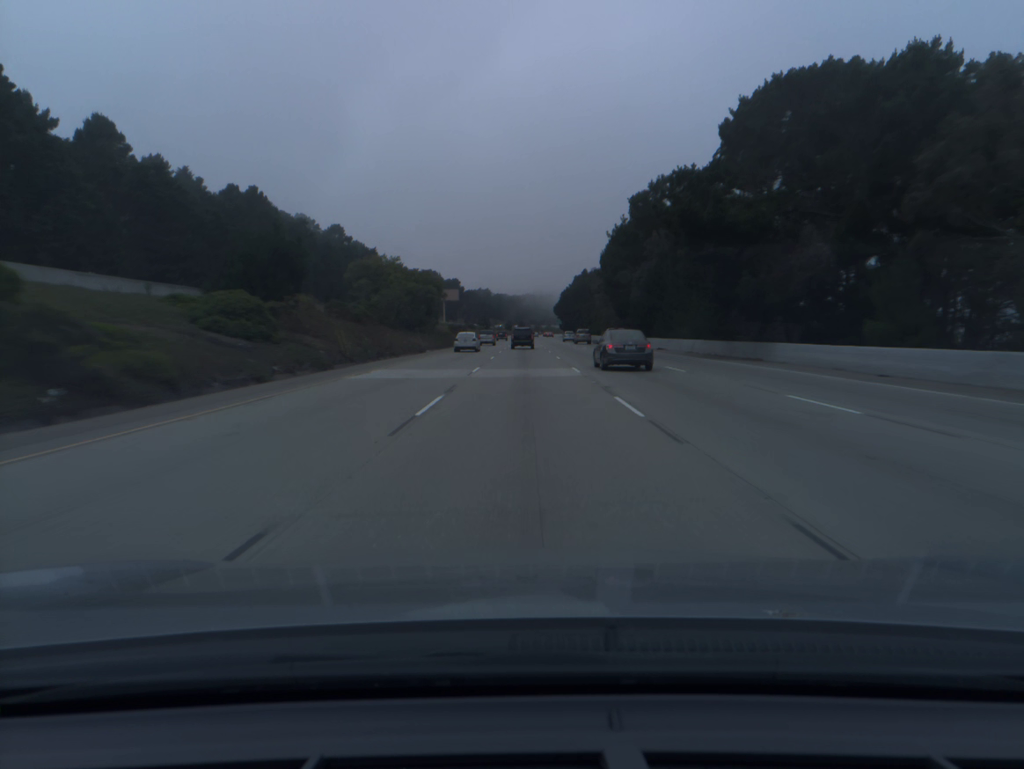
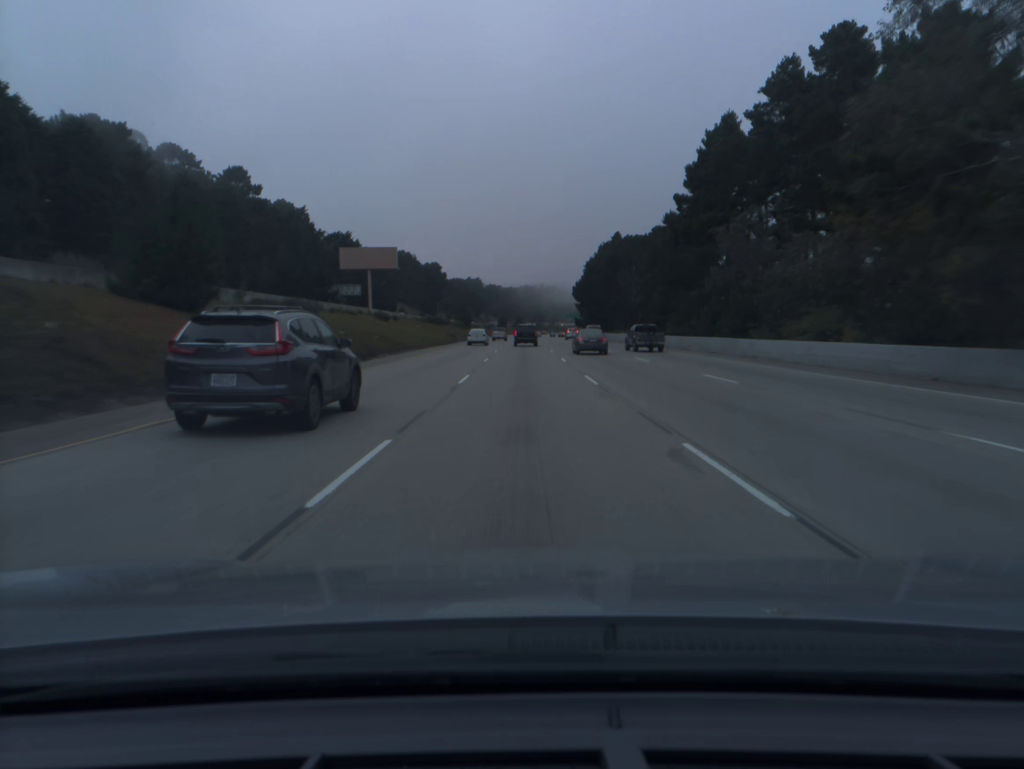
(+0.1, +94.6) m; 0°
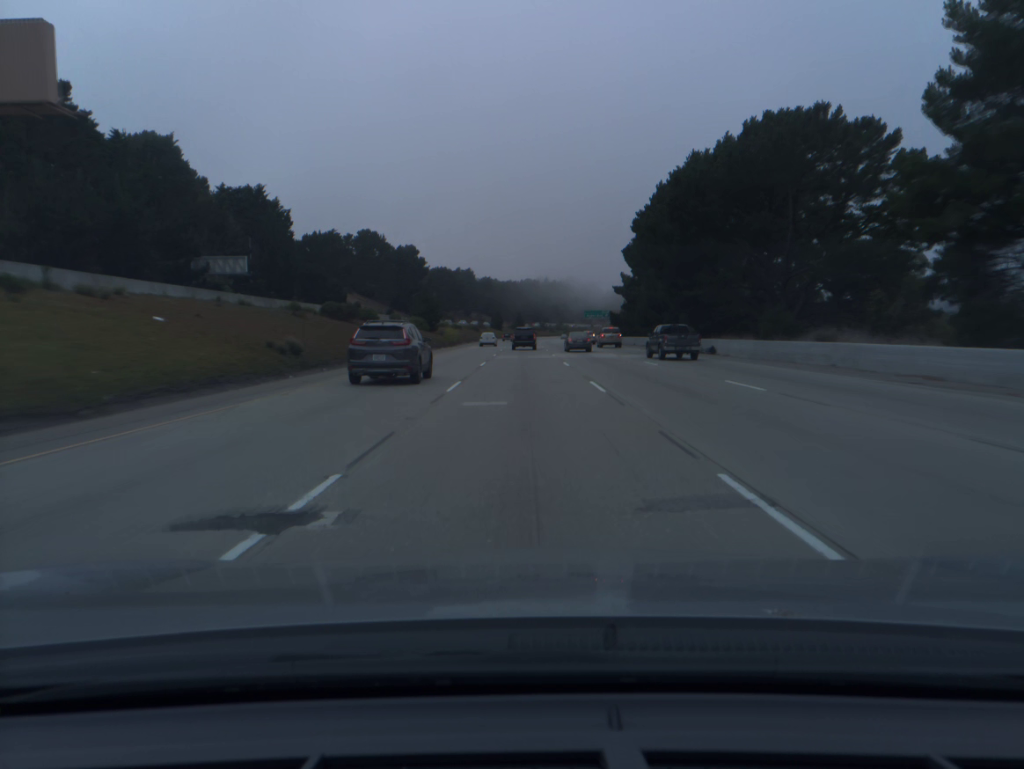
(0.0, +75.3) m; 0°
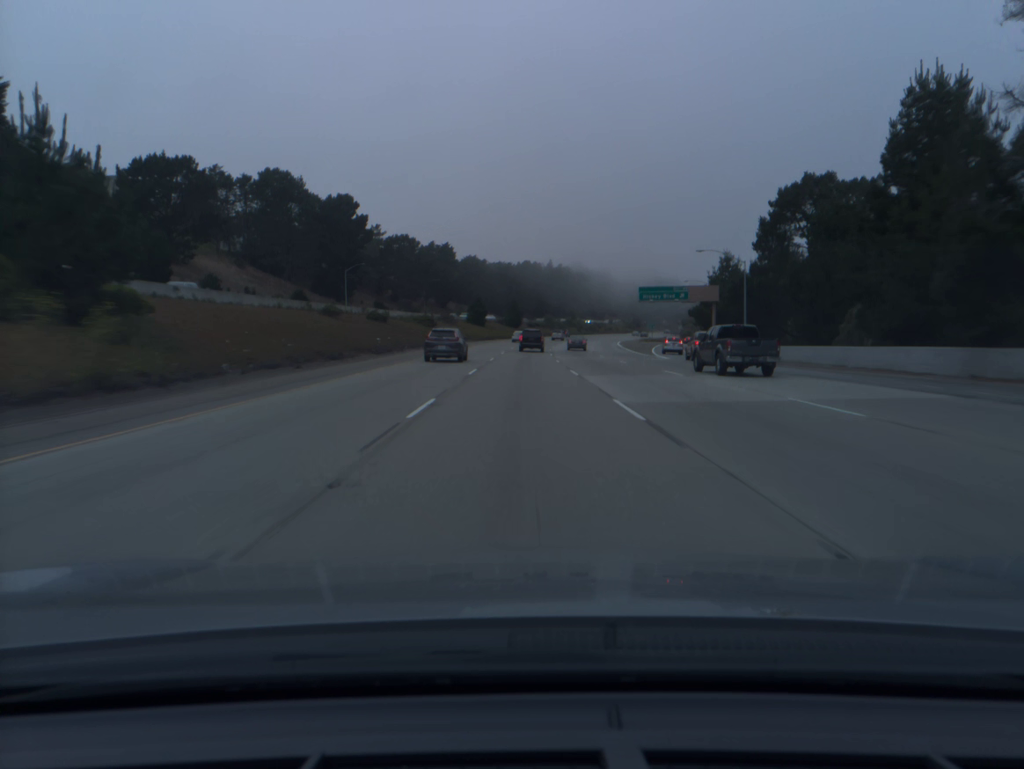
(0.0, +93.3) m; 0°
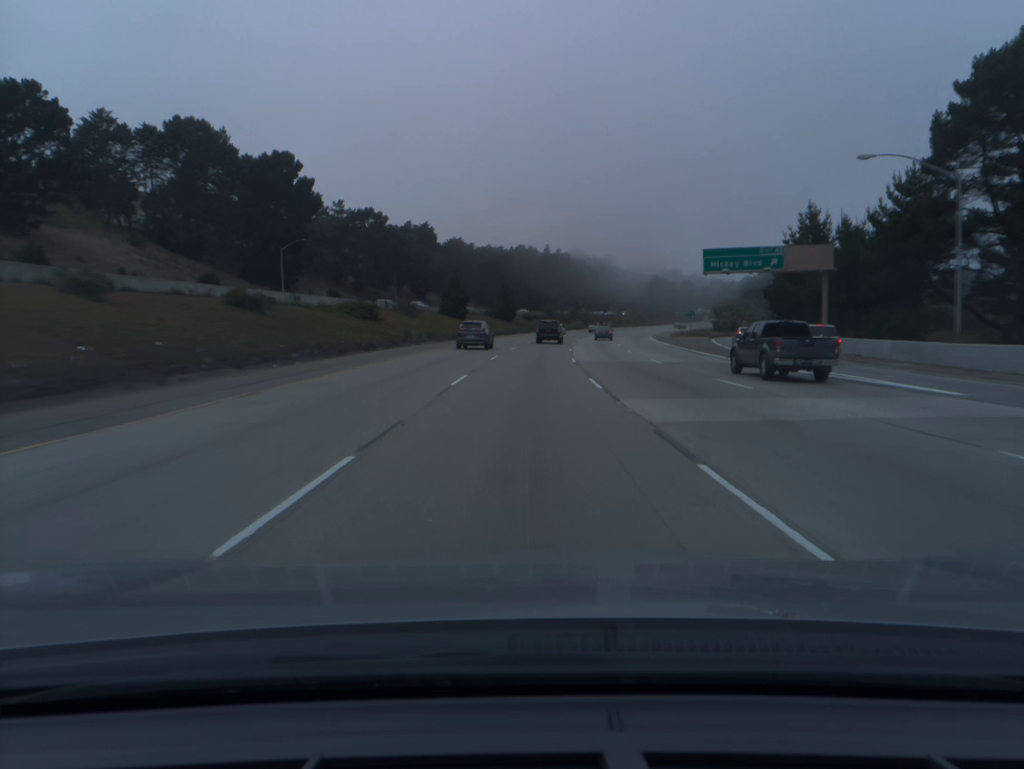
(+0.1, +37.2) m; 0°
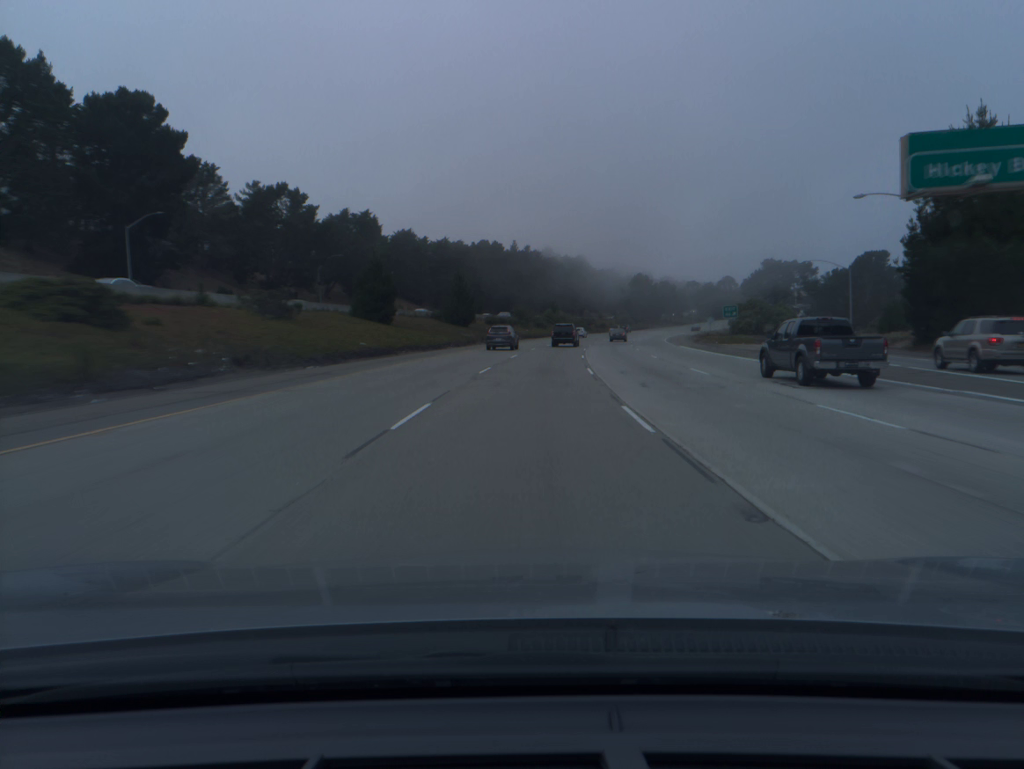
(+0.6, +37.3) m; +2°
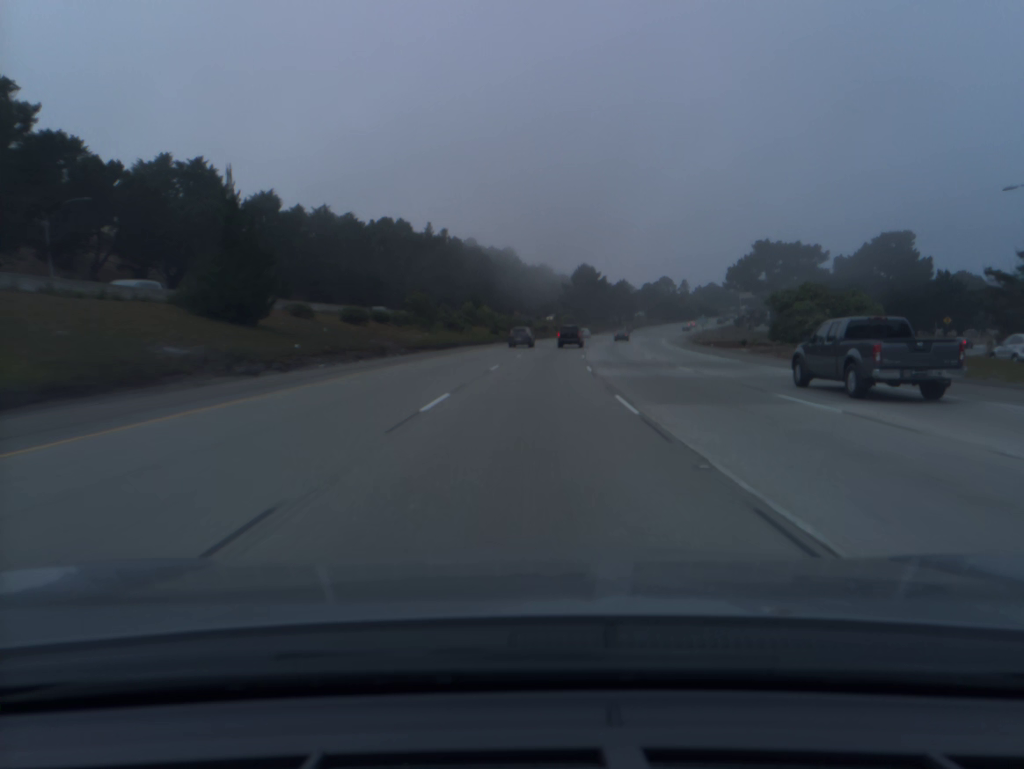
(+2.5, +55.9) m; +5°
